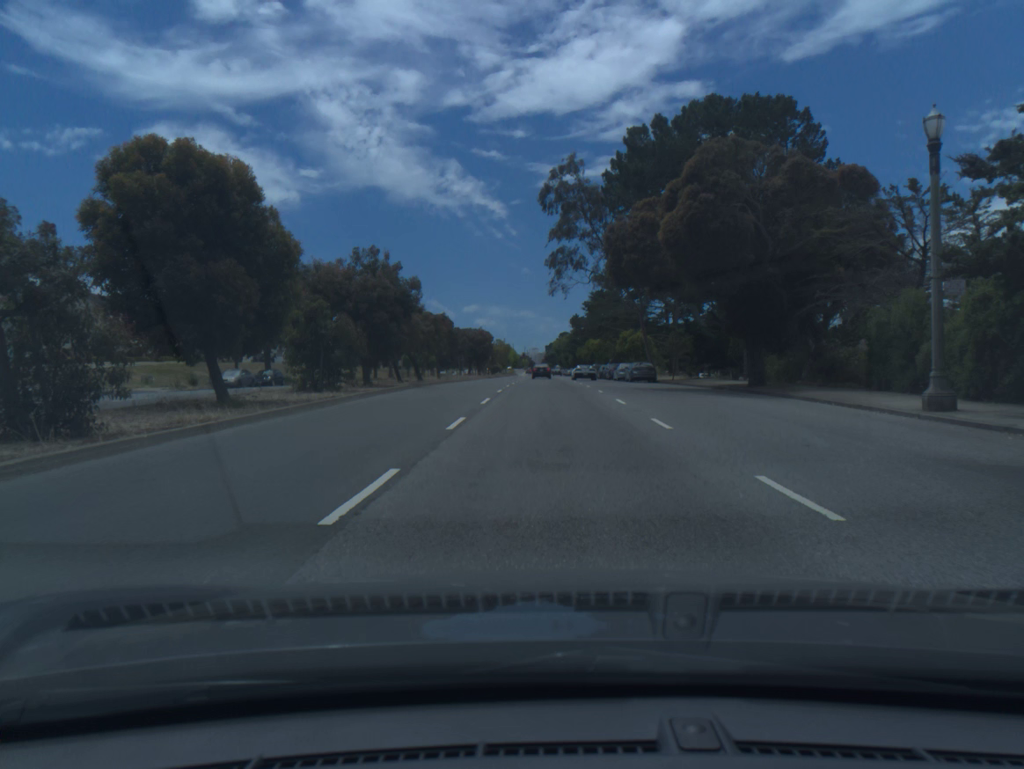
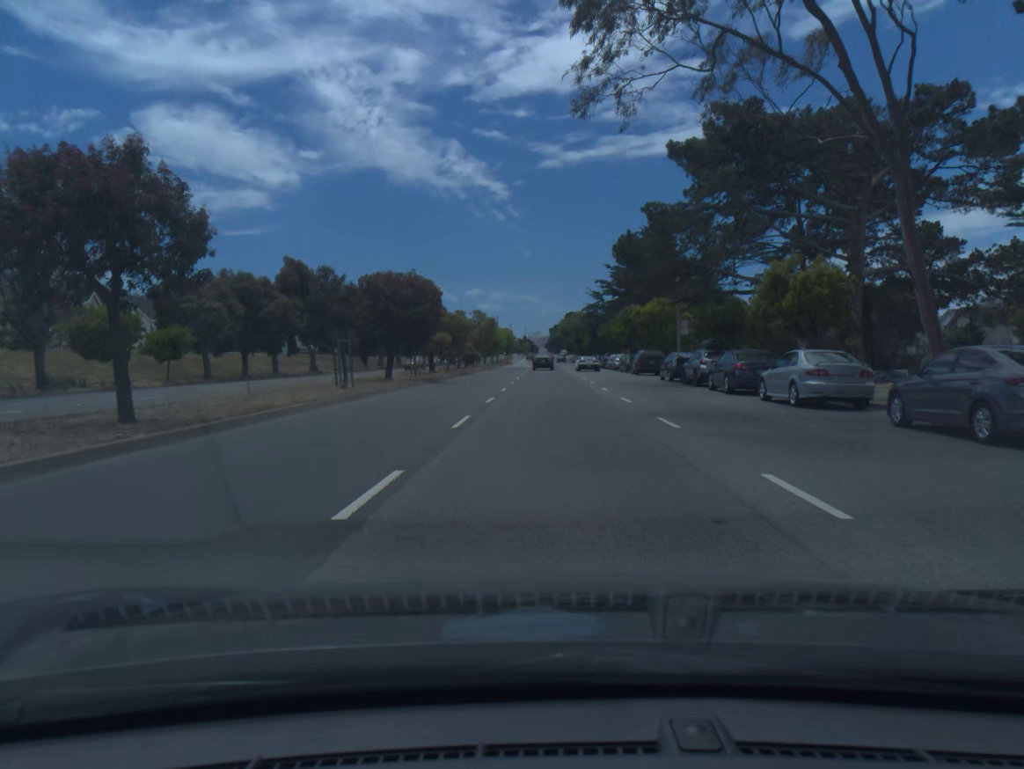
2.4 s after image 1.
(0.0, +43.0) m; 0°
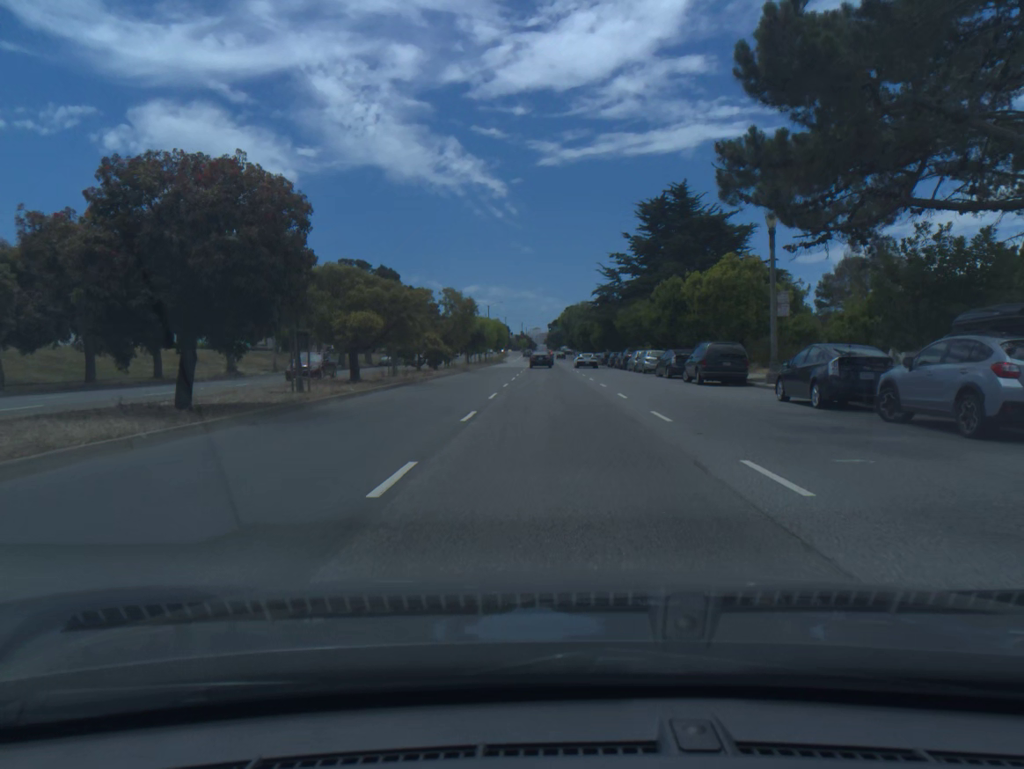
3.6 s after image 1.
(0.0, +20.9) m; 0°
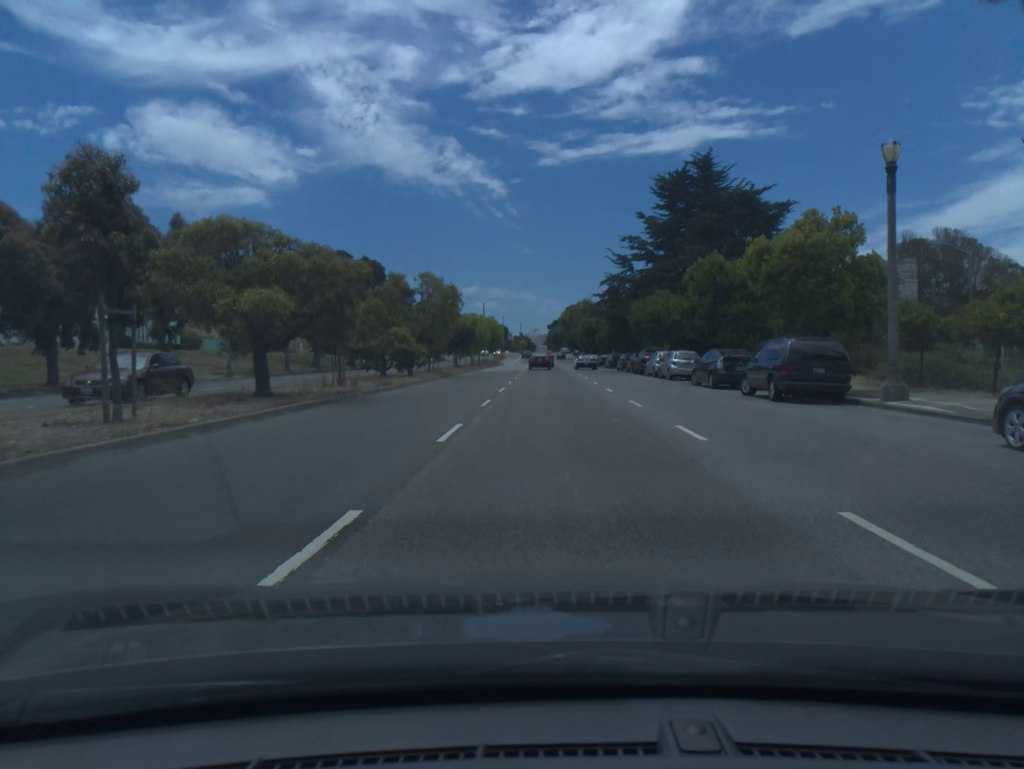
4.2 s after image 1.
(0.0, +10.3) m; 0°
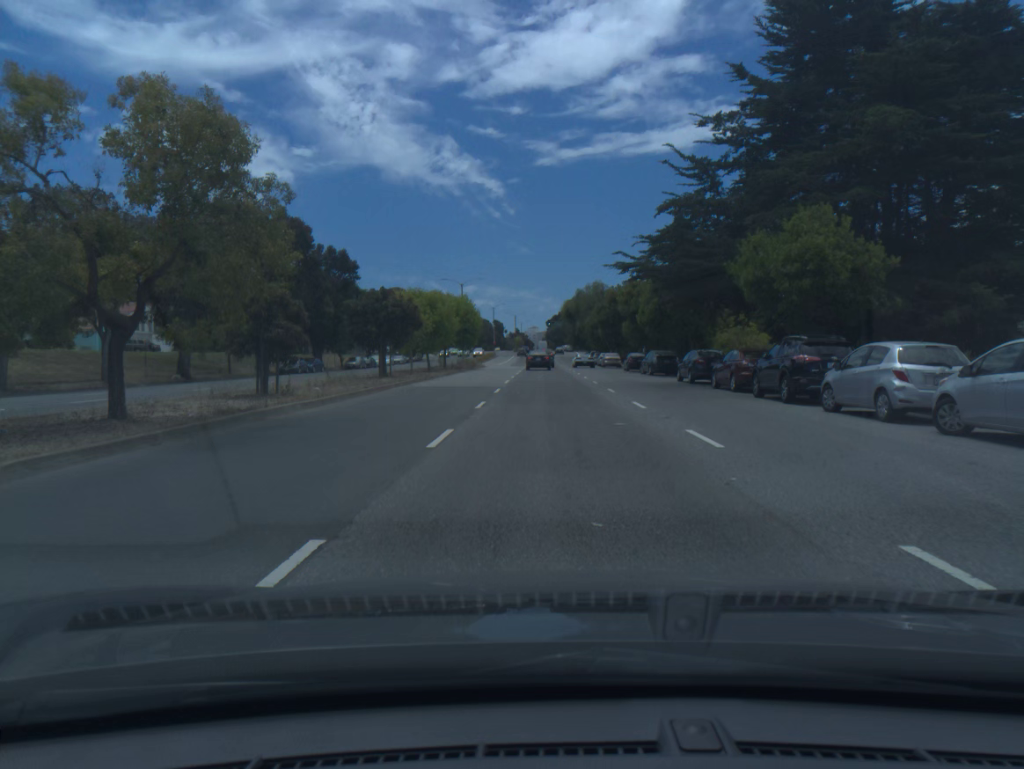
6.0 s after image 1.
(0.0, +29.9) m; 0°
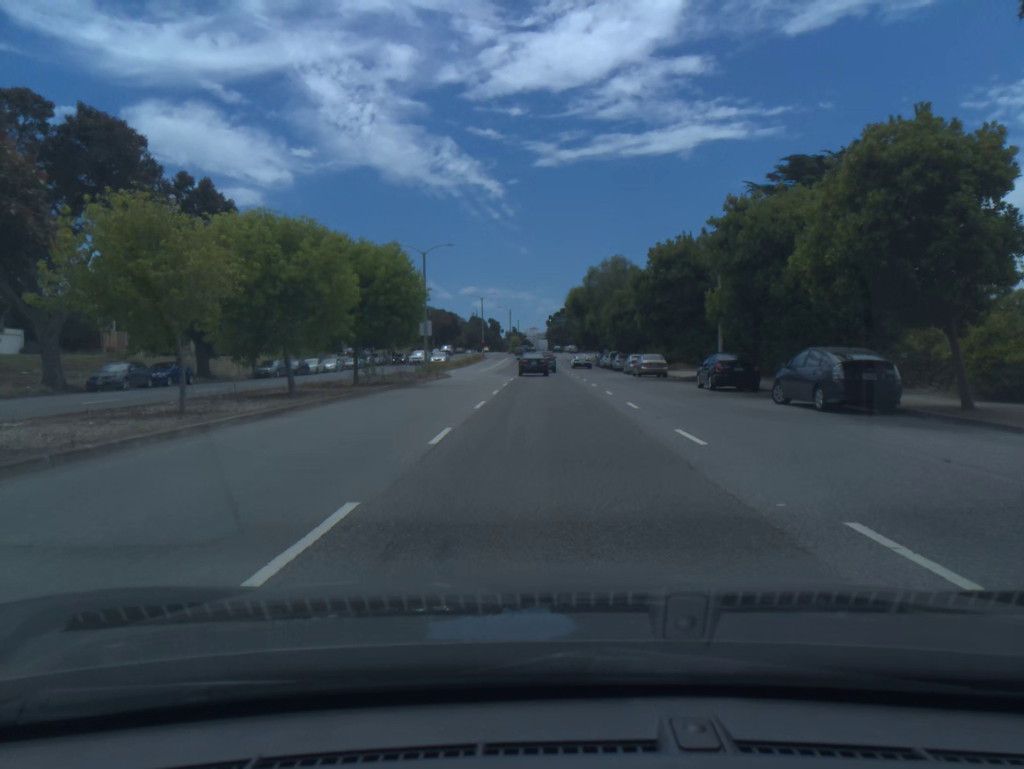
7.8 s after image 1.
(0.0, +28.3) m; 0°
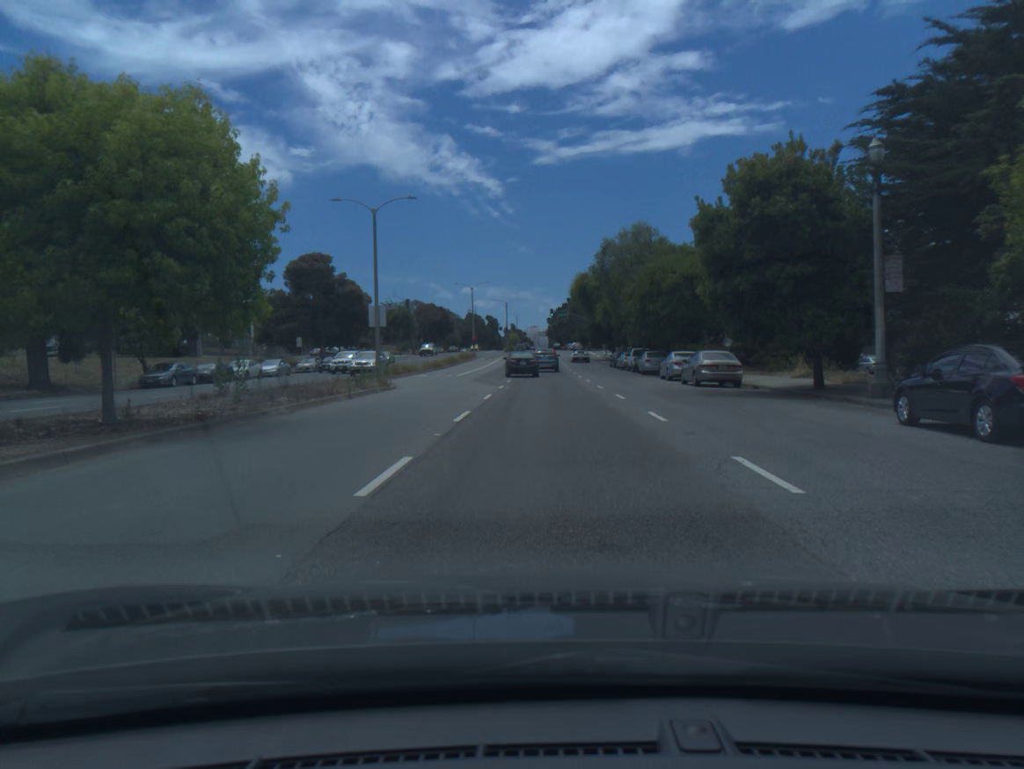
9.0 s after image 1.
(0.0, +18.0) m; 0°
